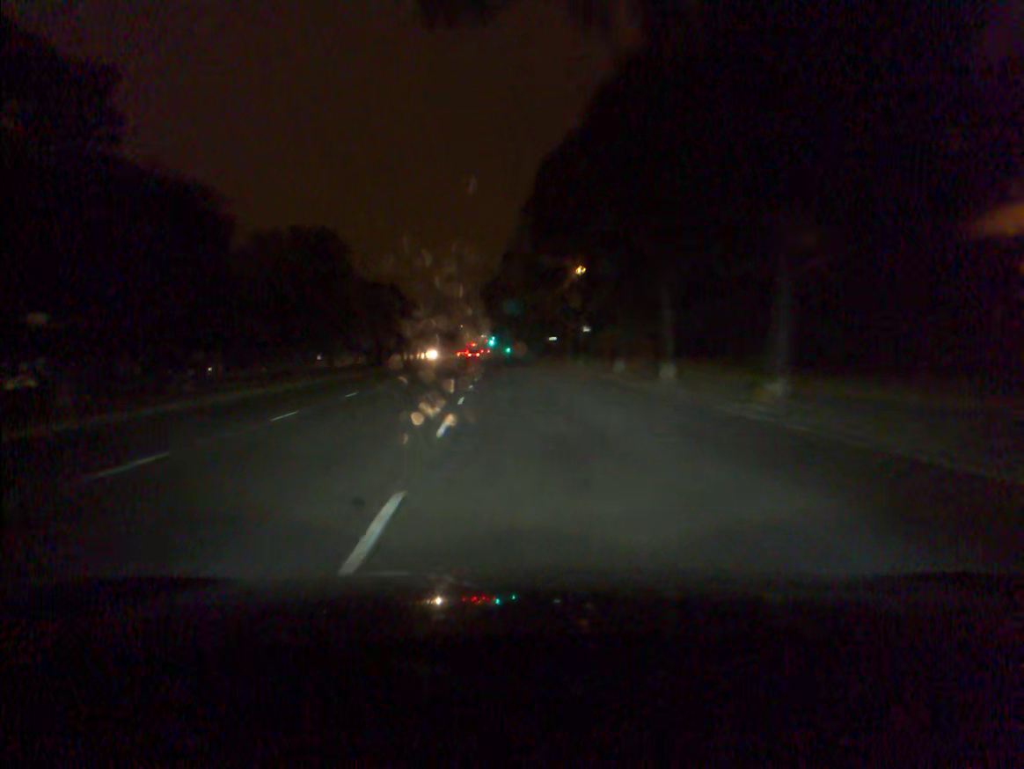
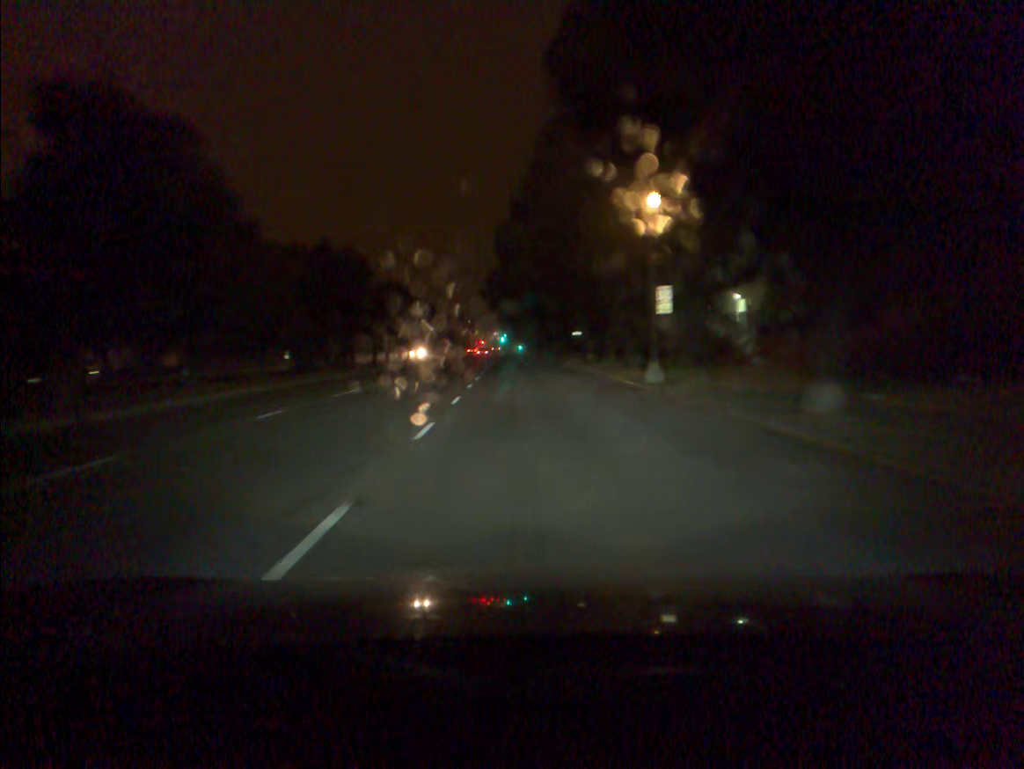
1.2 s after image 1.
(-0.3, +22.6) m; -1°
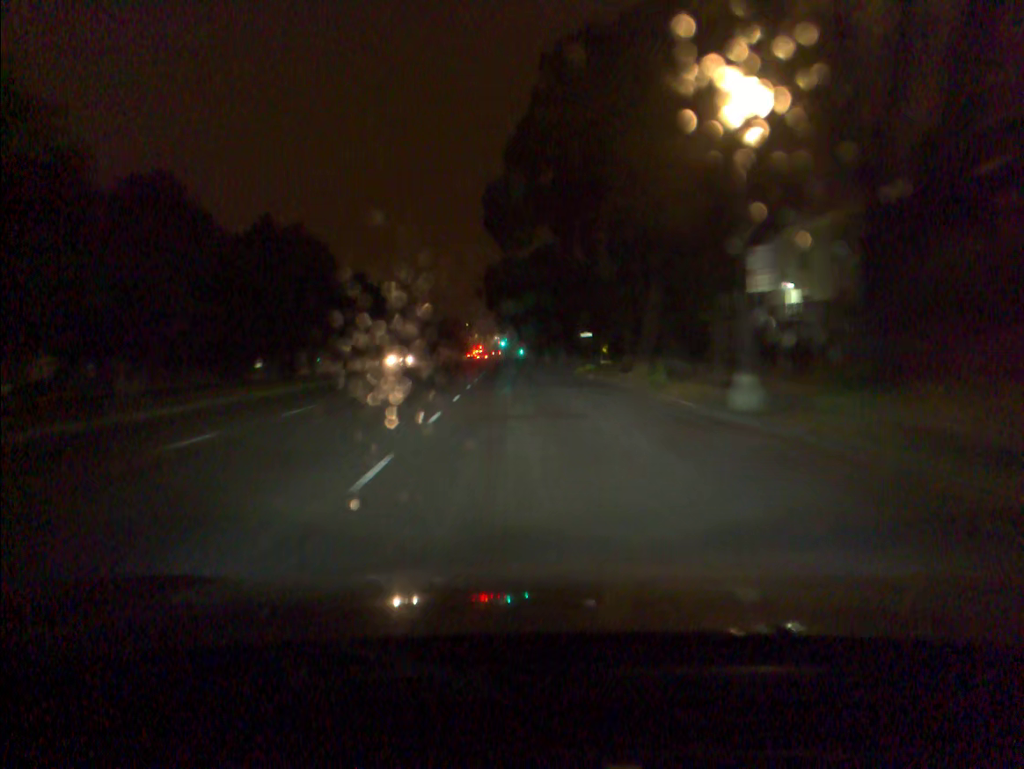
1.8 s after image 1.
(0.0, +11.2) m; 0°
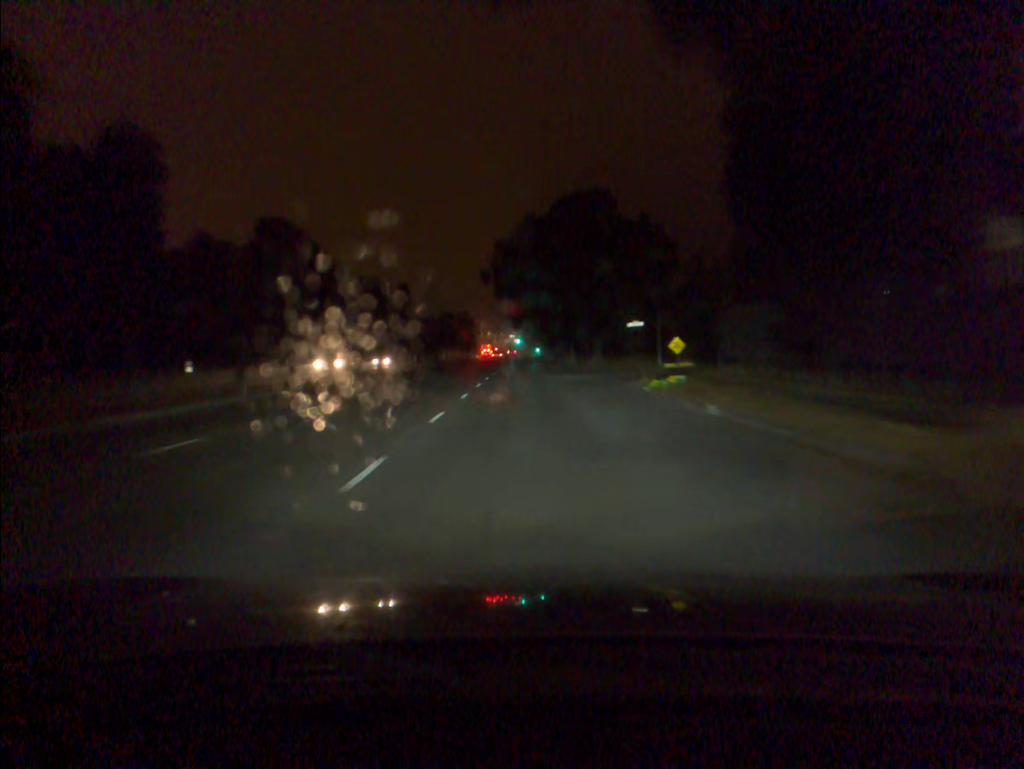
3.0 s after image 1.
(-0.2, +22.1) m; -1°
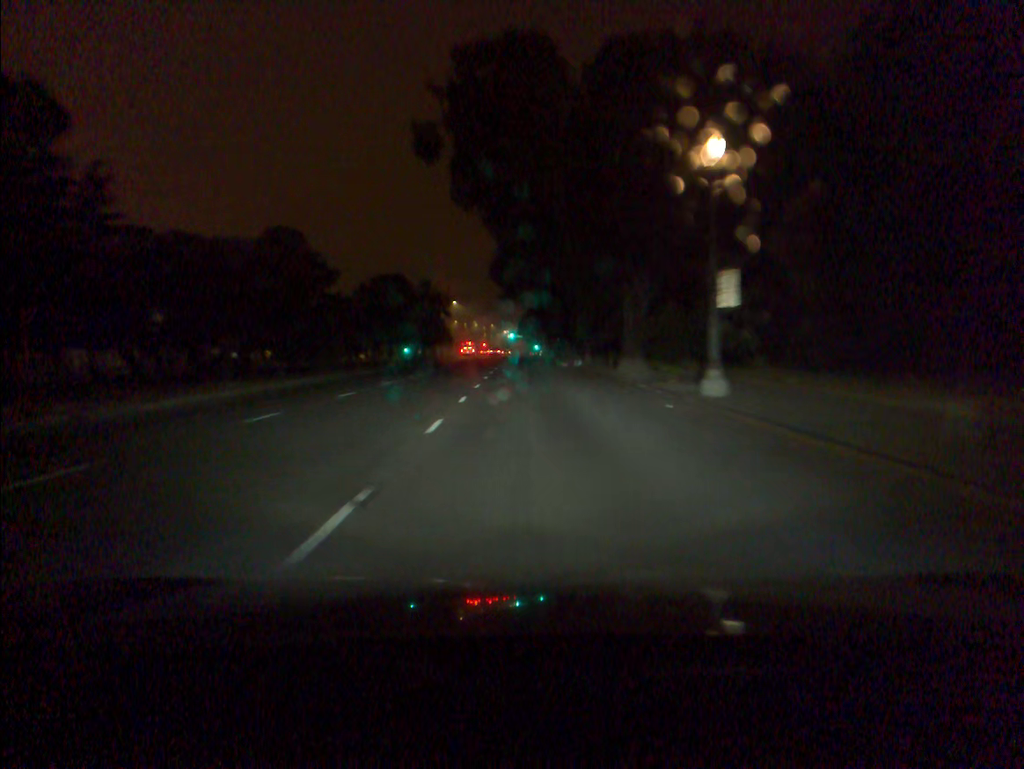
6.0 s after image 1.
(-0.4, +54.5) m; 0°
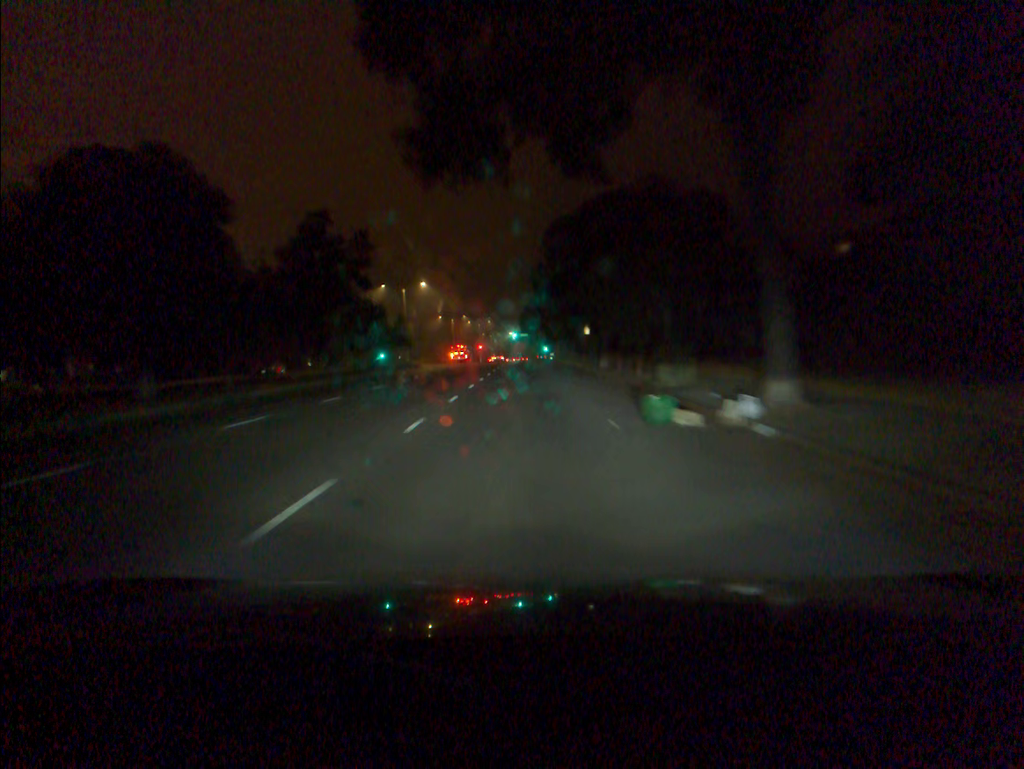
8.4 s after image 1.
(+0.3, +43.3) m; -1°
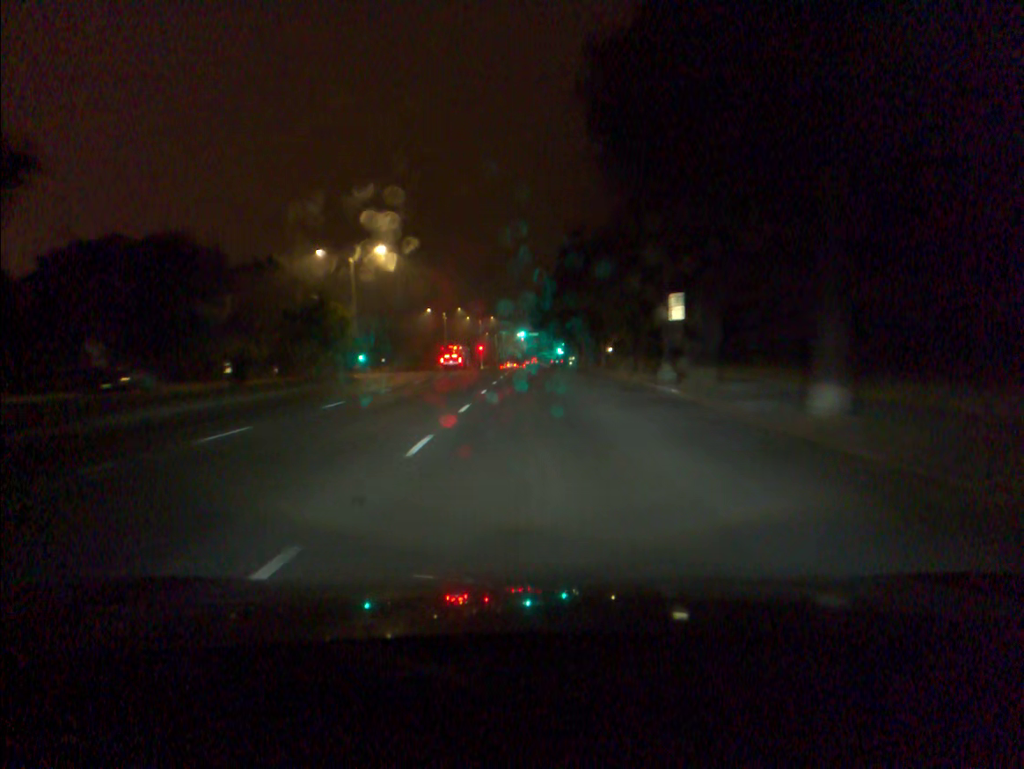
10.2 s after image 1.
(-0.2, +31.6) m; -1°
